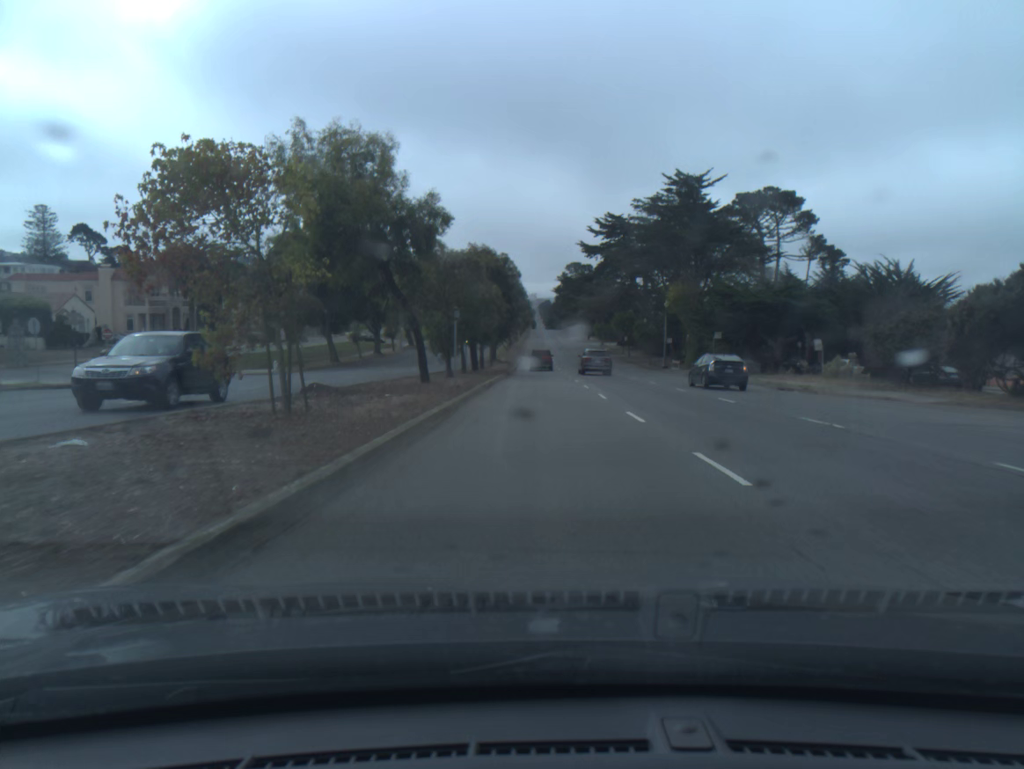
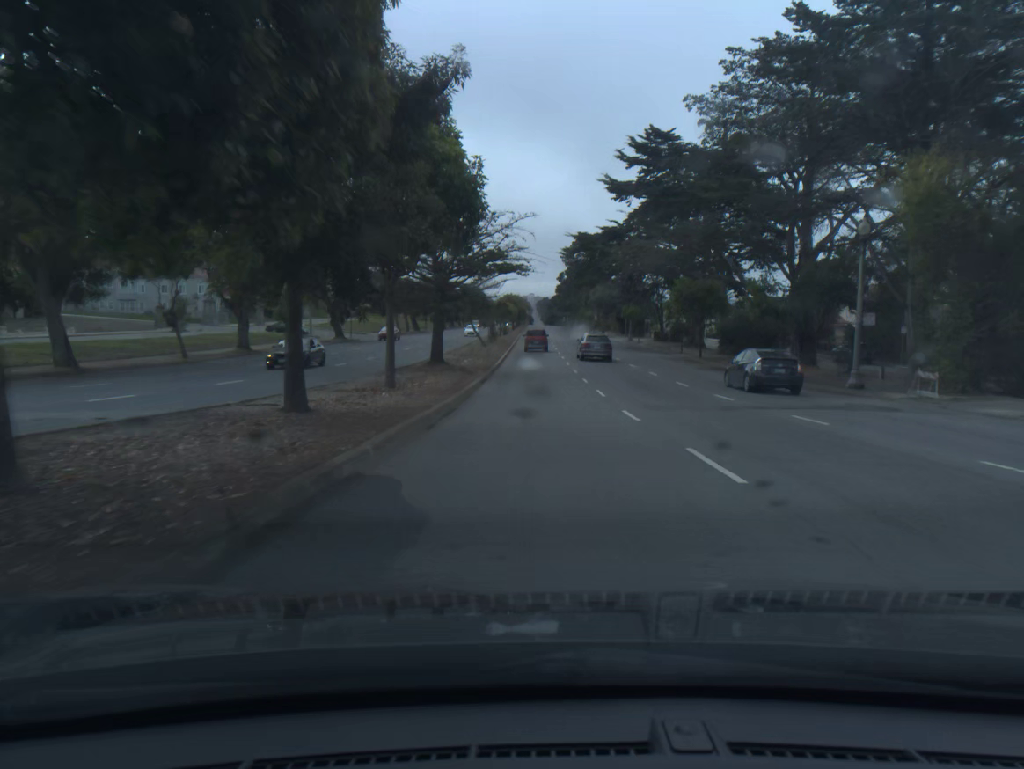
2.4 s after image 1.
(+0.1, +44.0) m; 0°
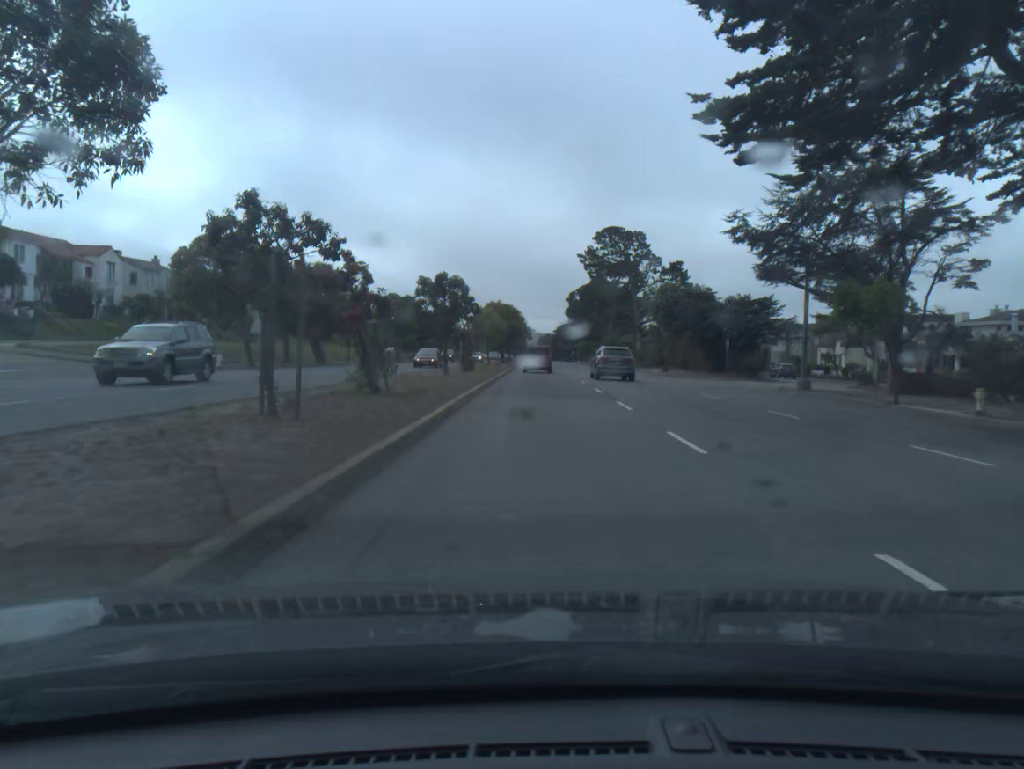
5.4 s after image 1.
(-0.5, +62.1) m; 0°
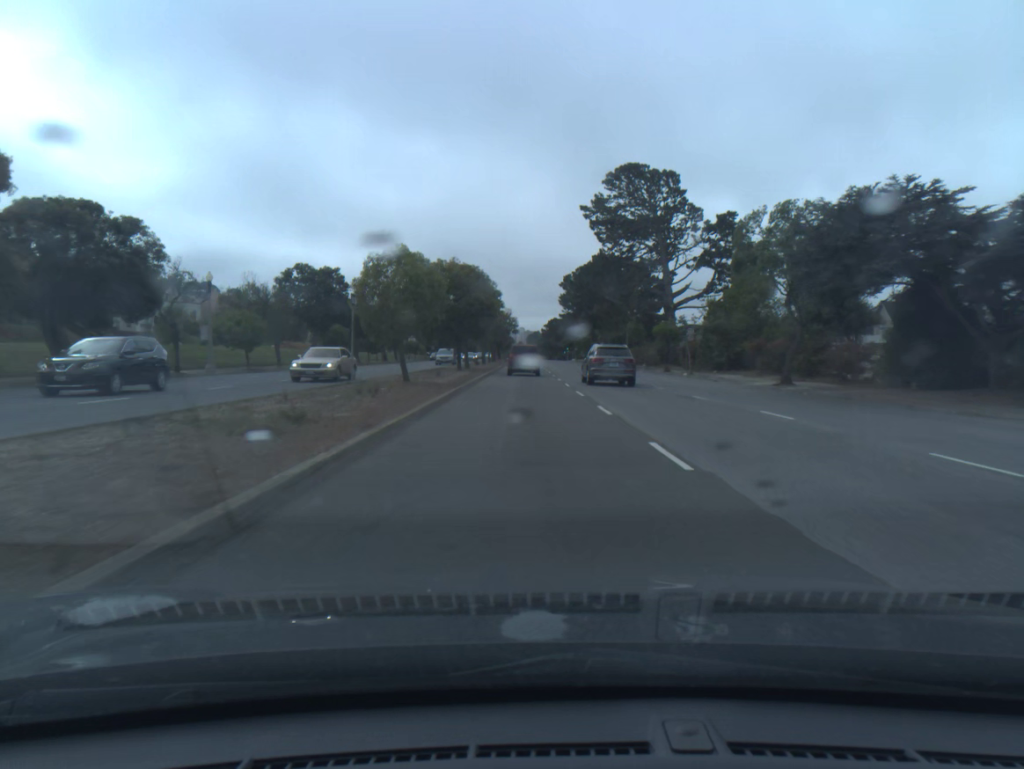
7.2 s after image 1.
(+0.3, +38.2) m; +1°
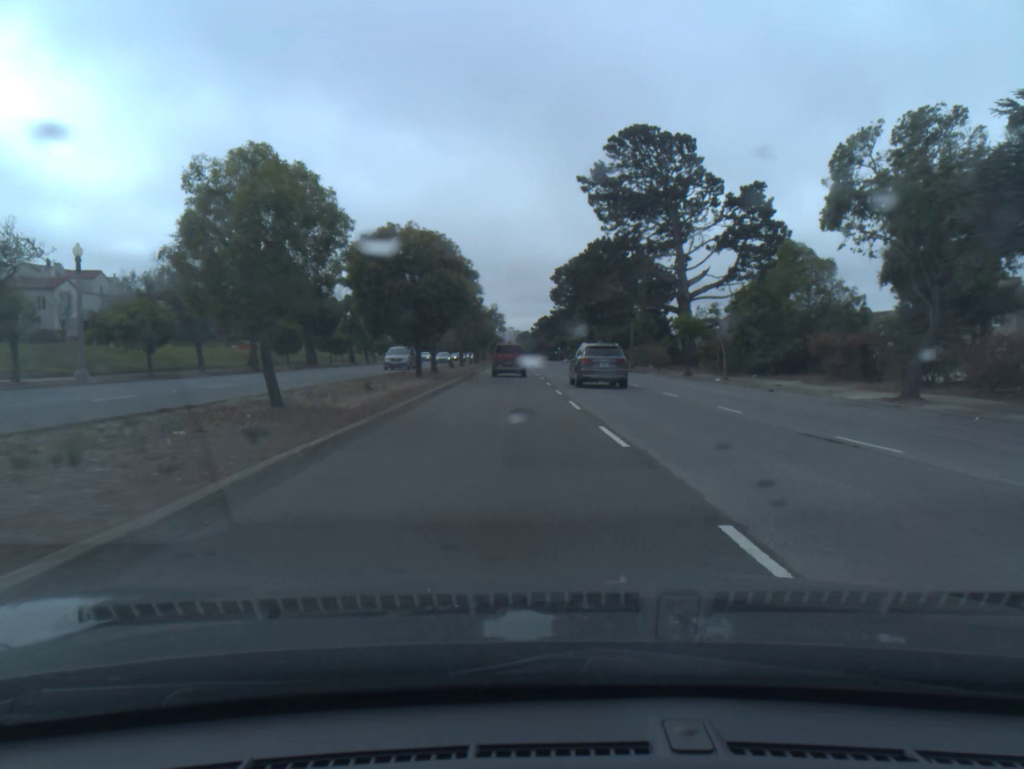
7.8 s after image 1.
(+0.1, +12.9) m; +1°
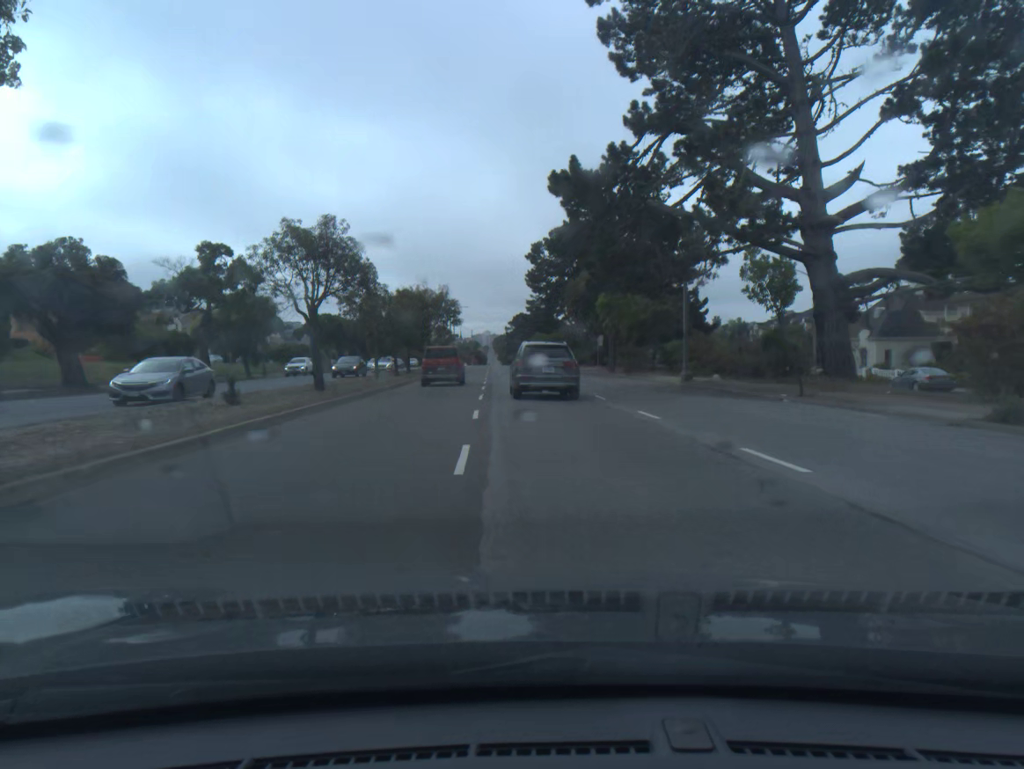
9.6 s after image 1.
(+0.8, +38.3) m; +2°
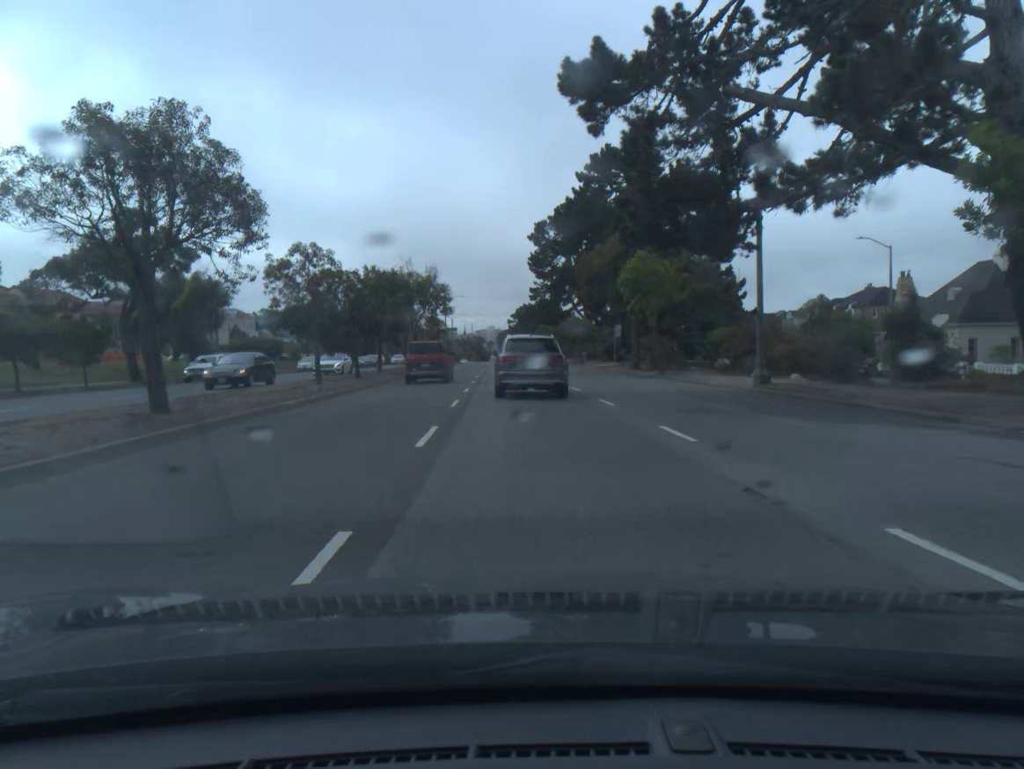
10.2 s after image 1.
(0.0, +12.5) m; 0°
